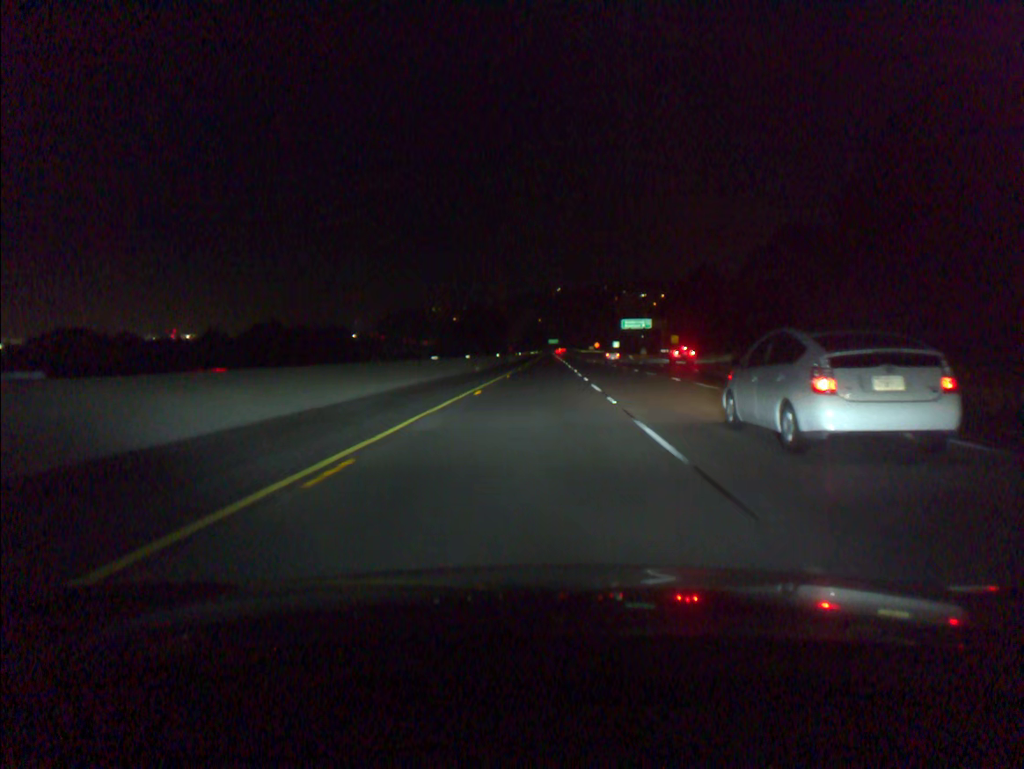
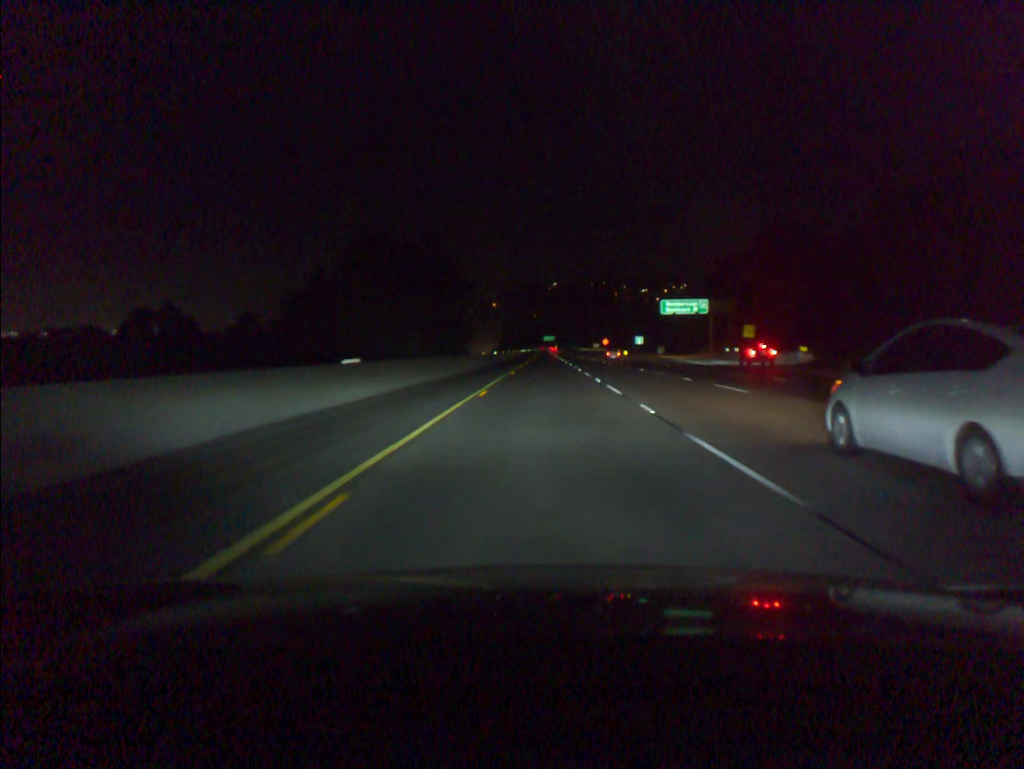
(+0.1, +60.8) m; 0°
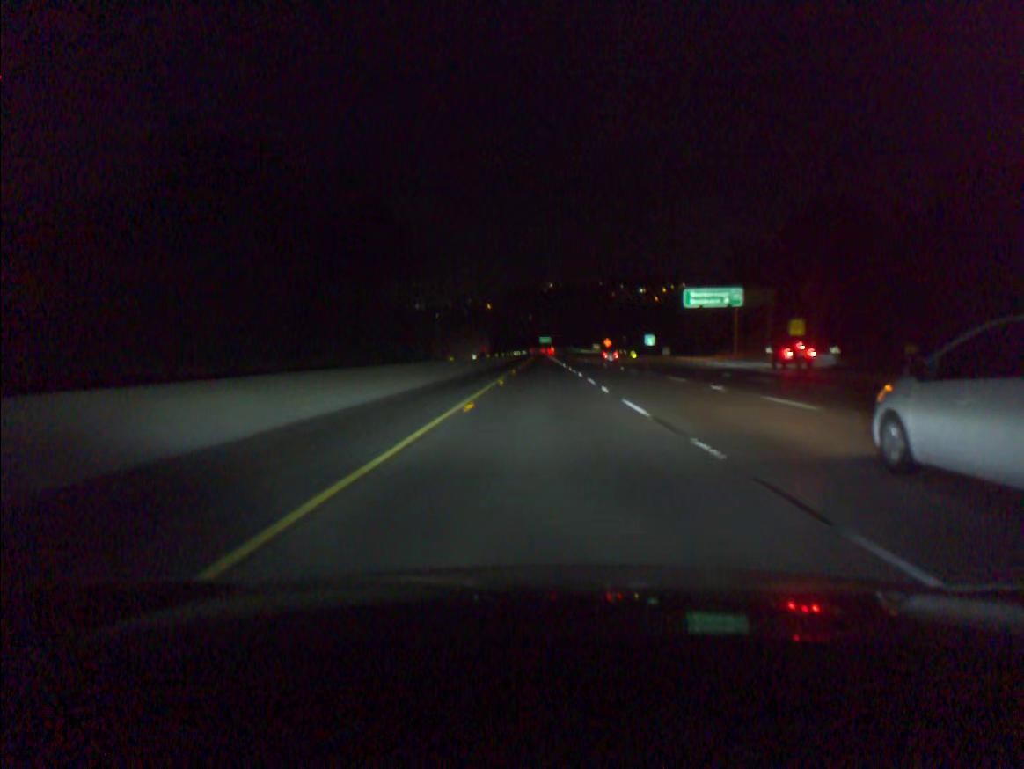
(+0.1, +20.3) m; 0°
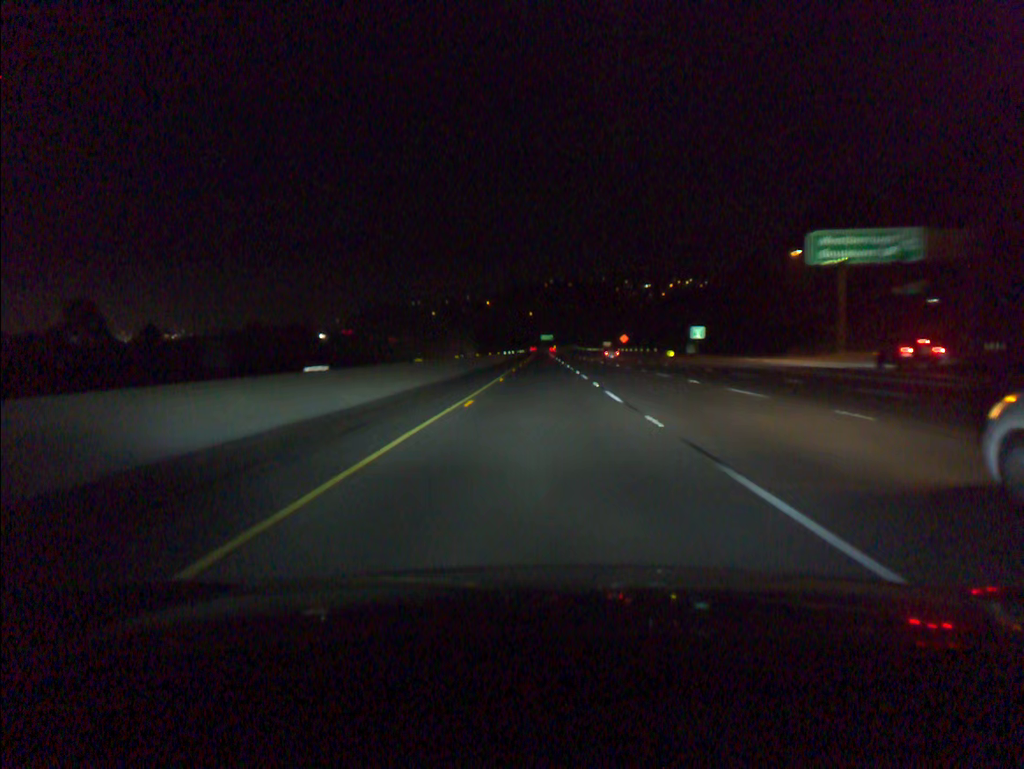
(0.0, +40.5) m; 0°
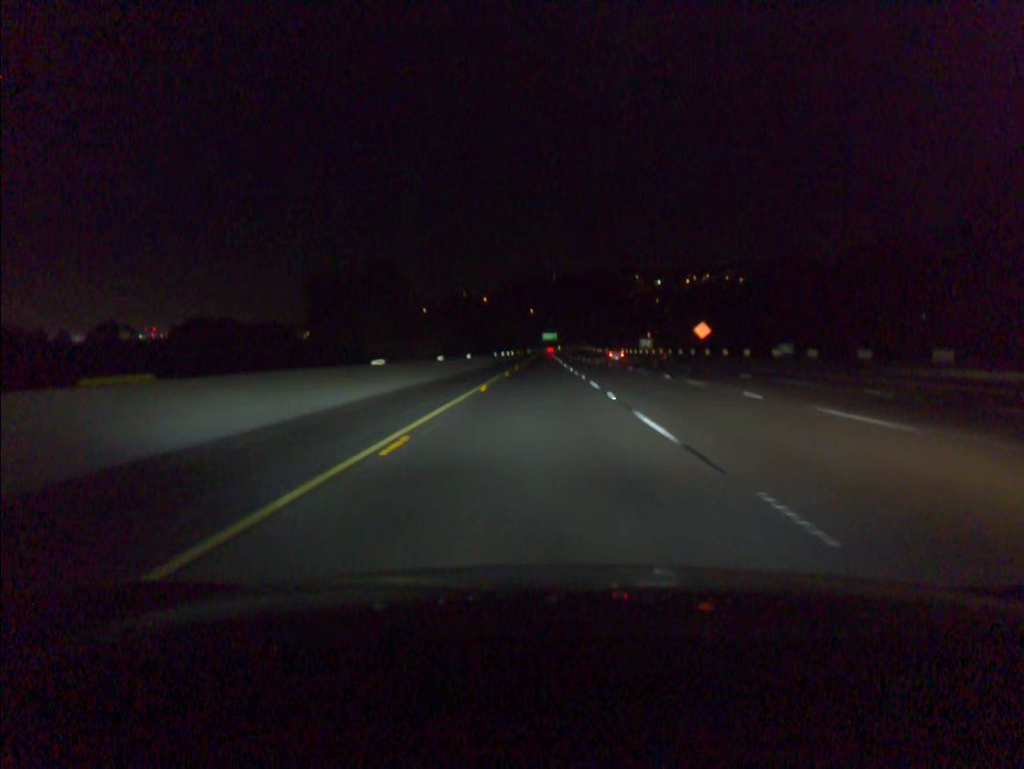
(0.0, +81.1) m; 0°
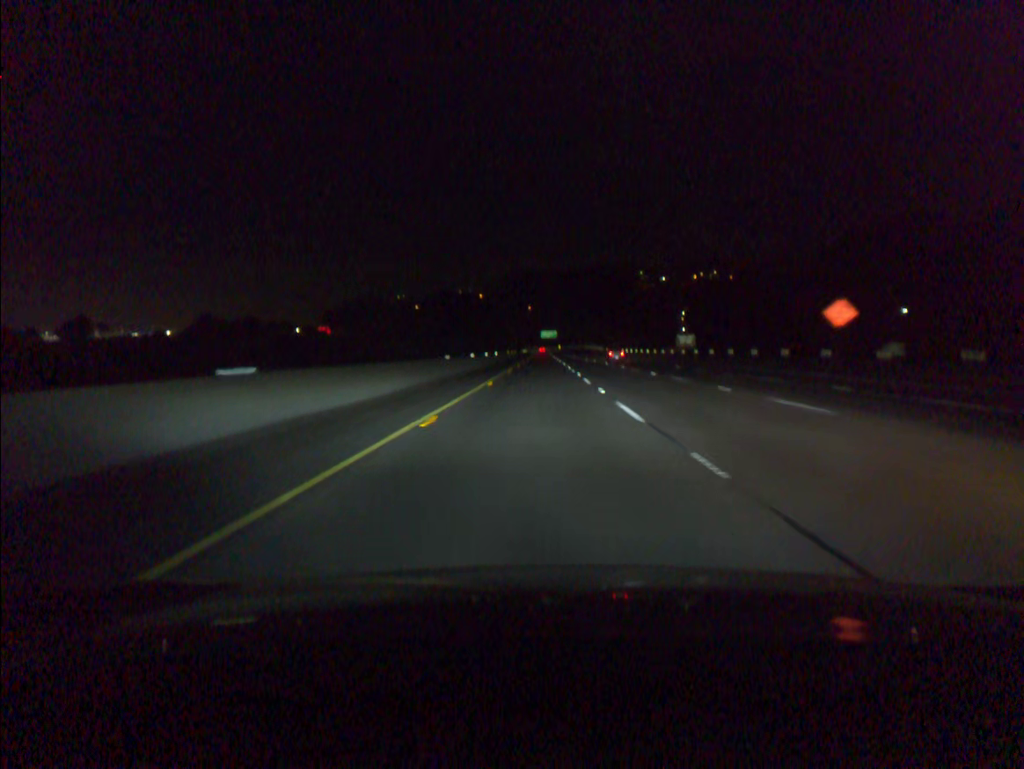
(0.0, +40.5) m; 0°
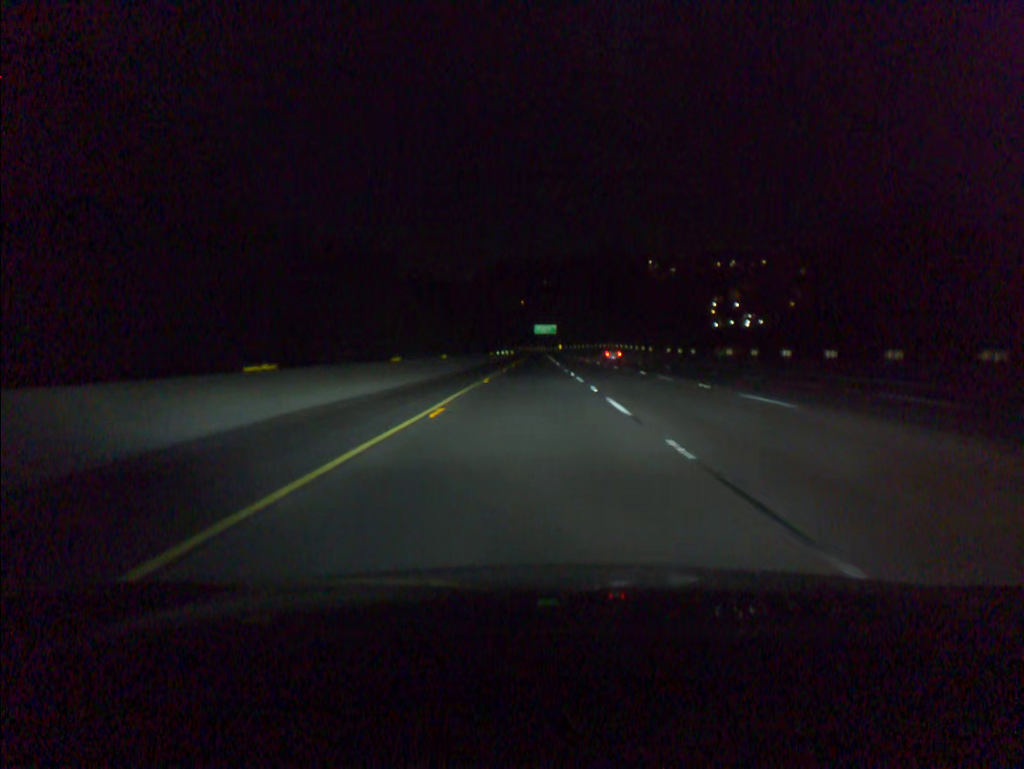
(+0.2, +100.9) m; 0°
